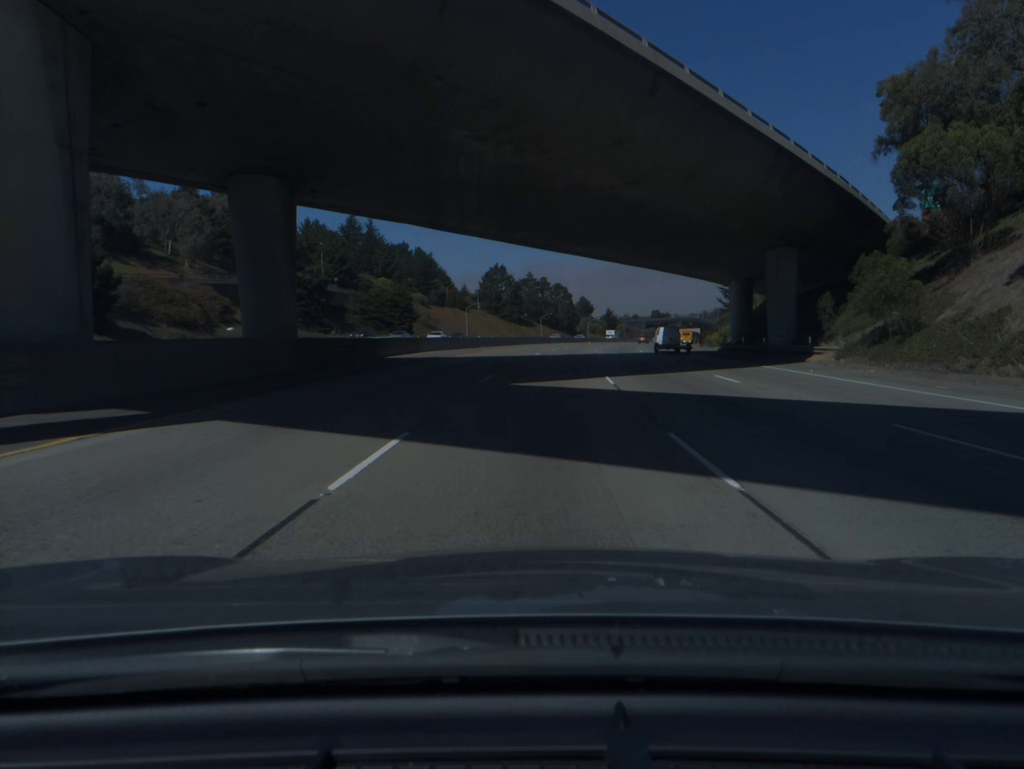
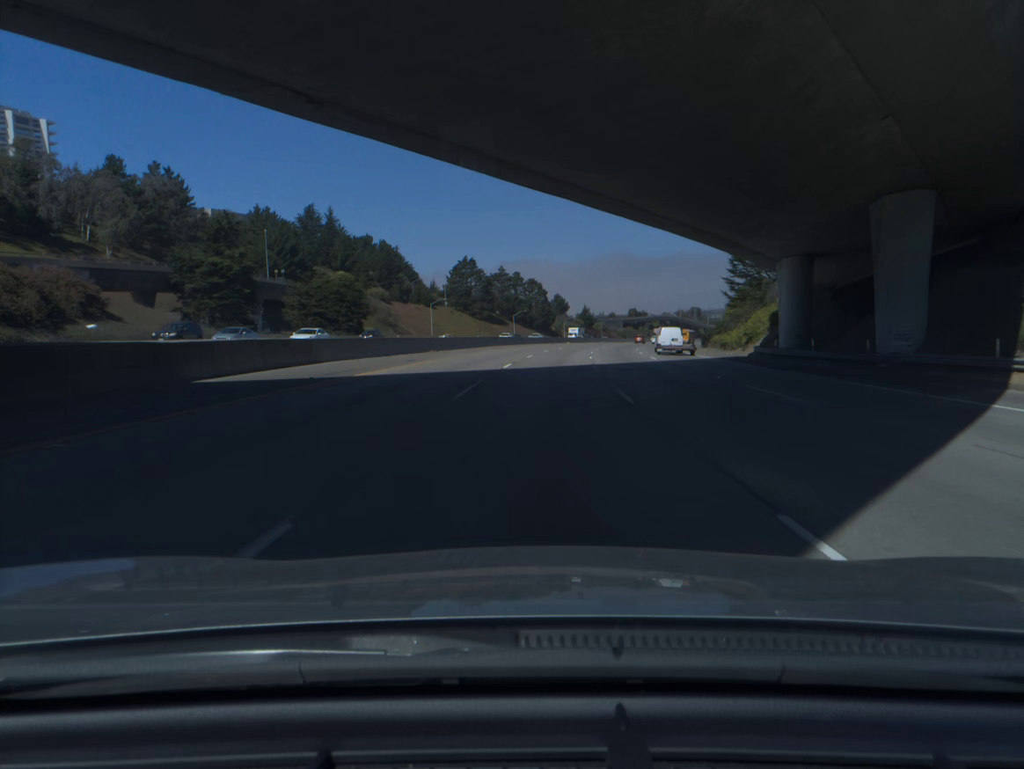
(+0.3, +19.5) m; +2°
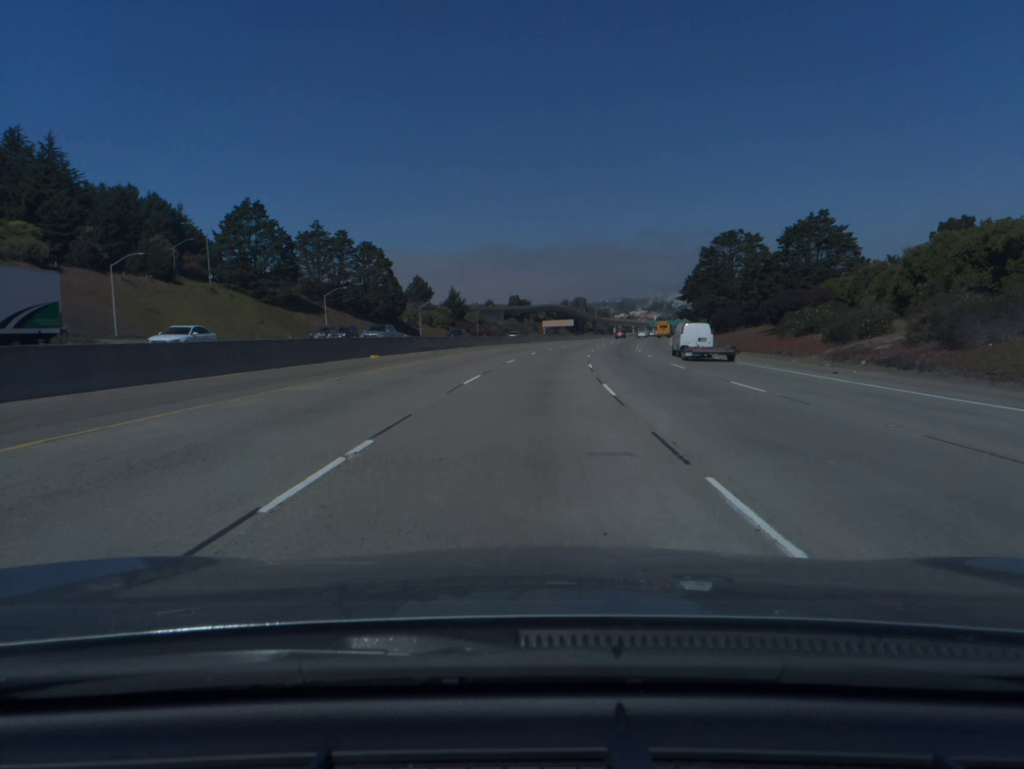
(+7.5, +97.1) m; +9°
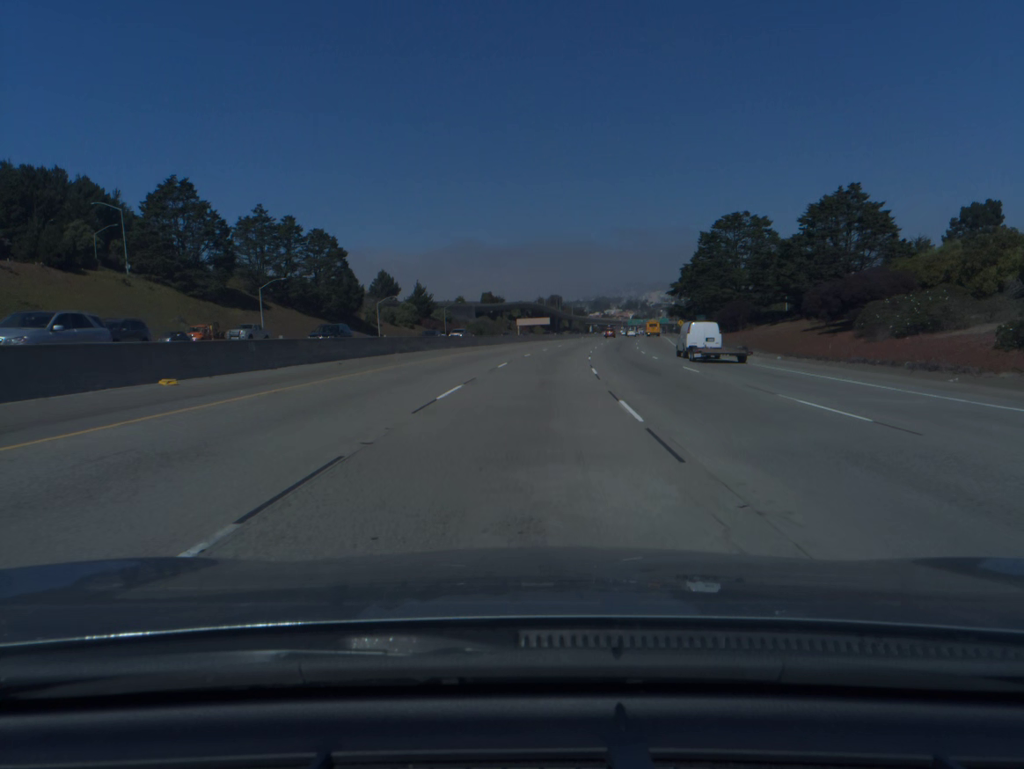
(+0.3, +19.5) m; +2°
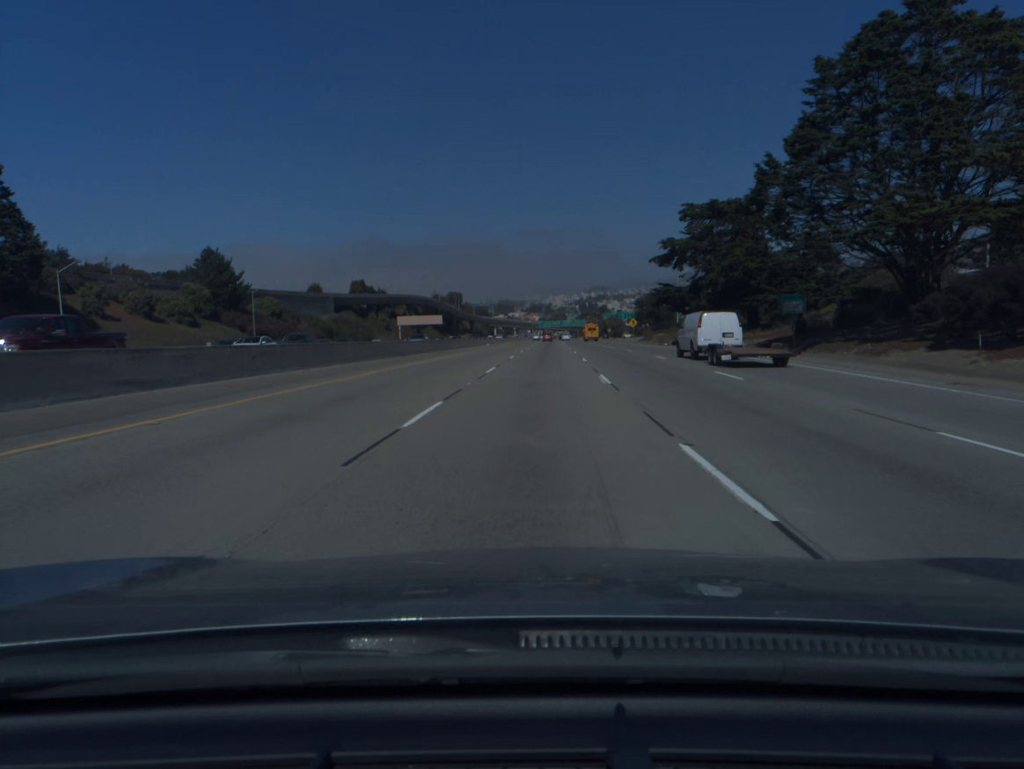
(+5.0, +77.5) m; +7°
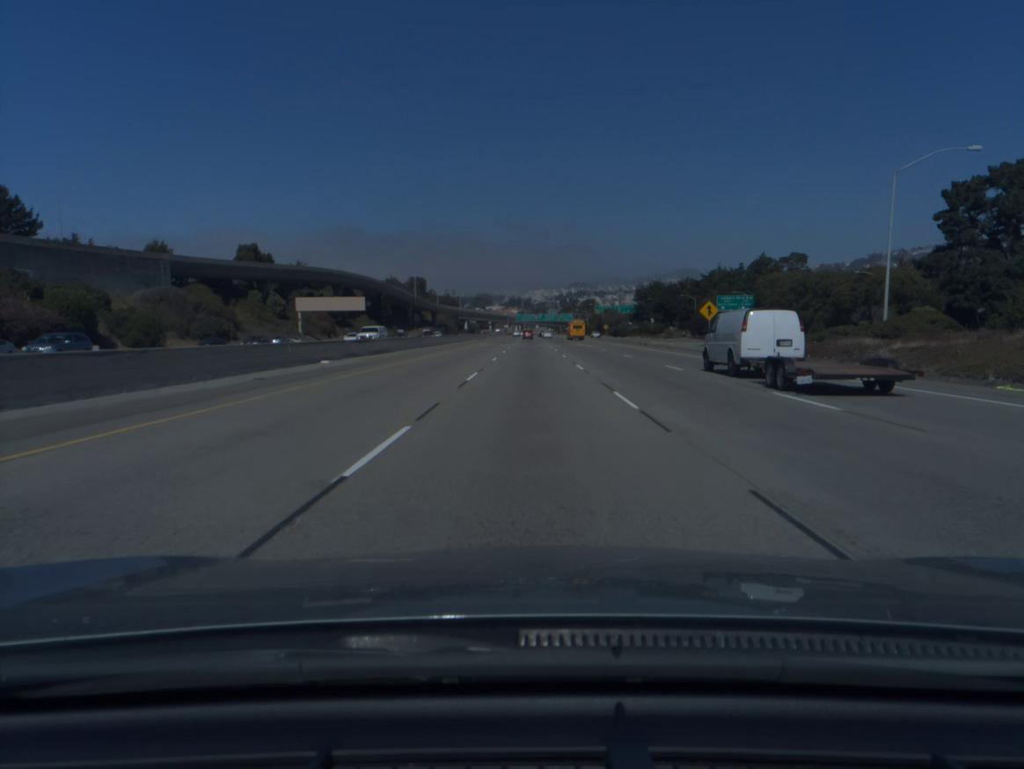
(+1.7, +77.3) m; +2°
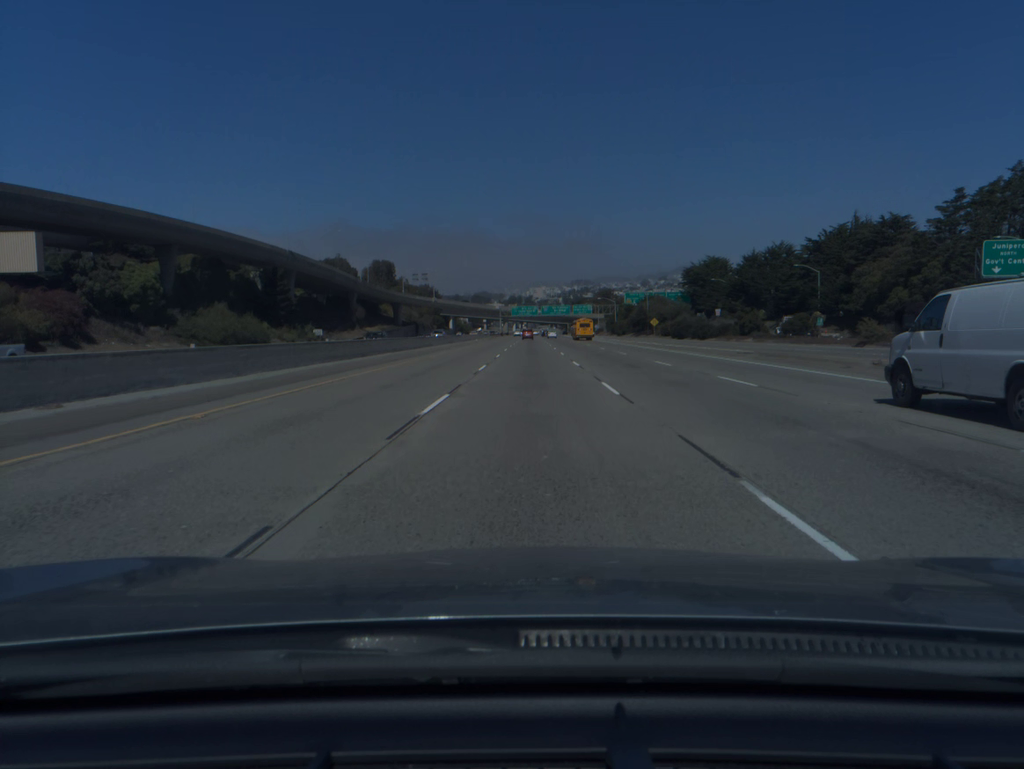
(0.0, +96.5) m; 0°
